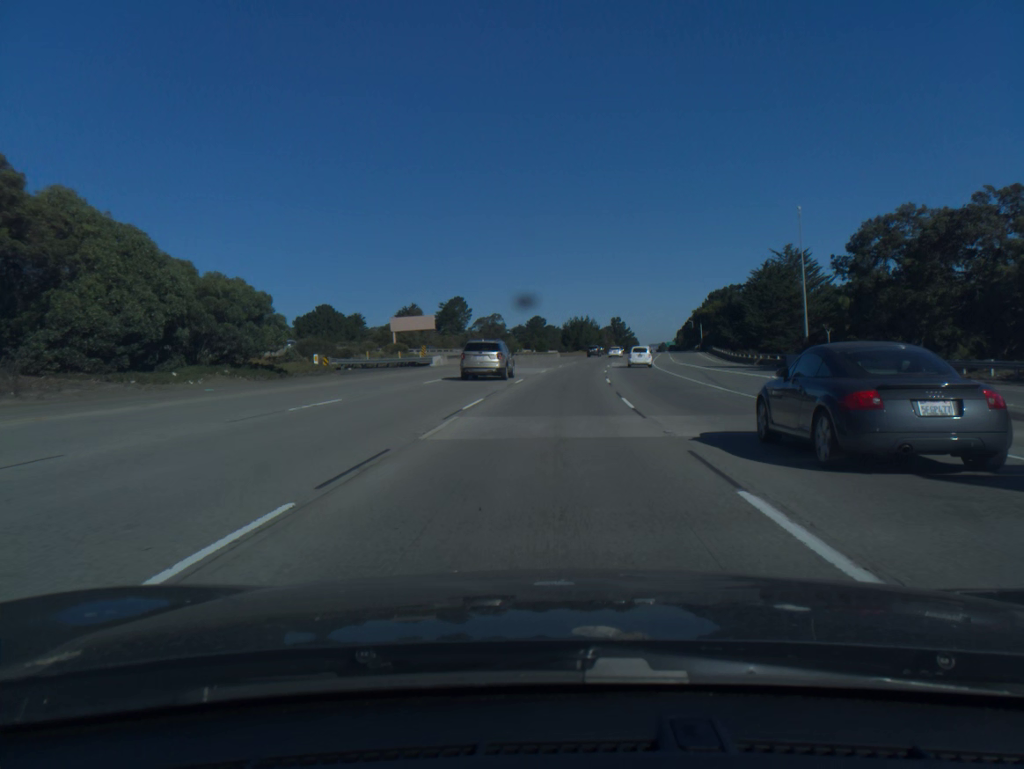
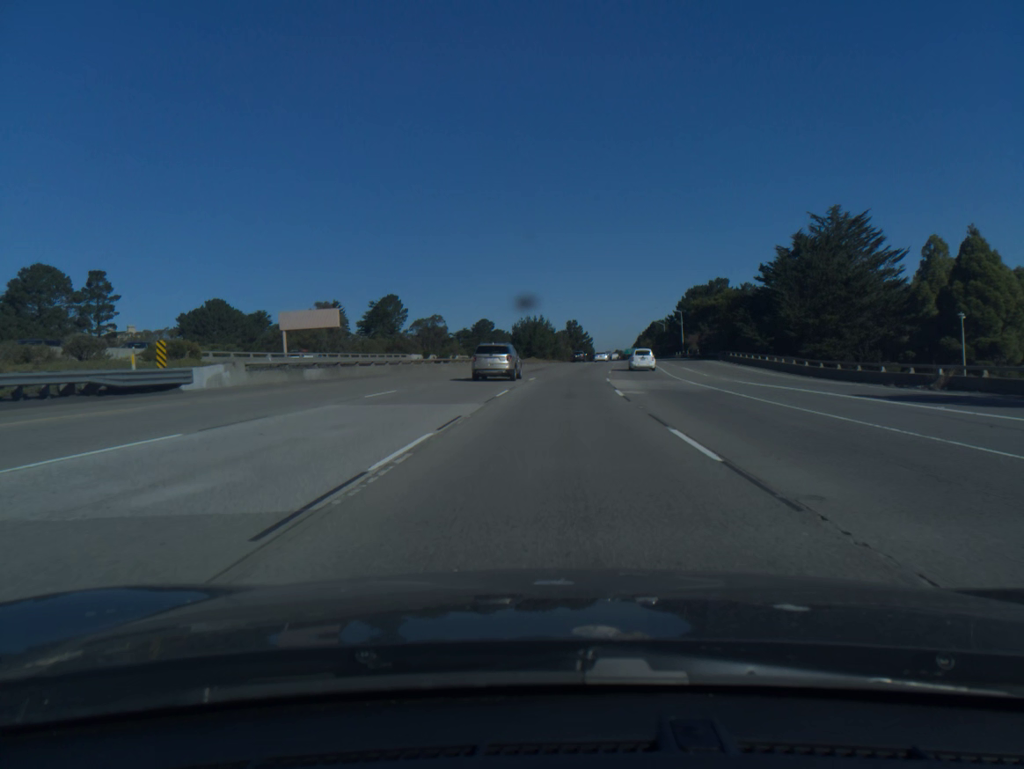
(+1.1, +37.8) m; +4°
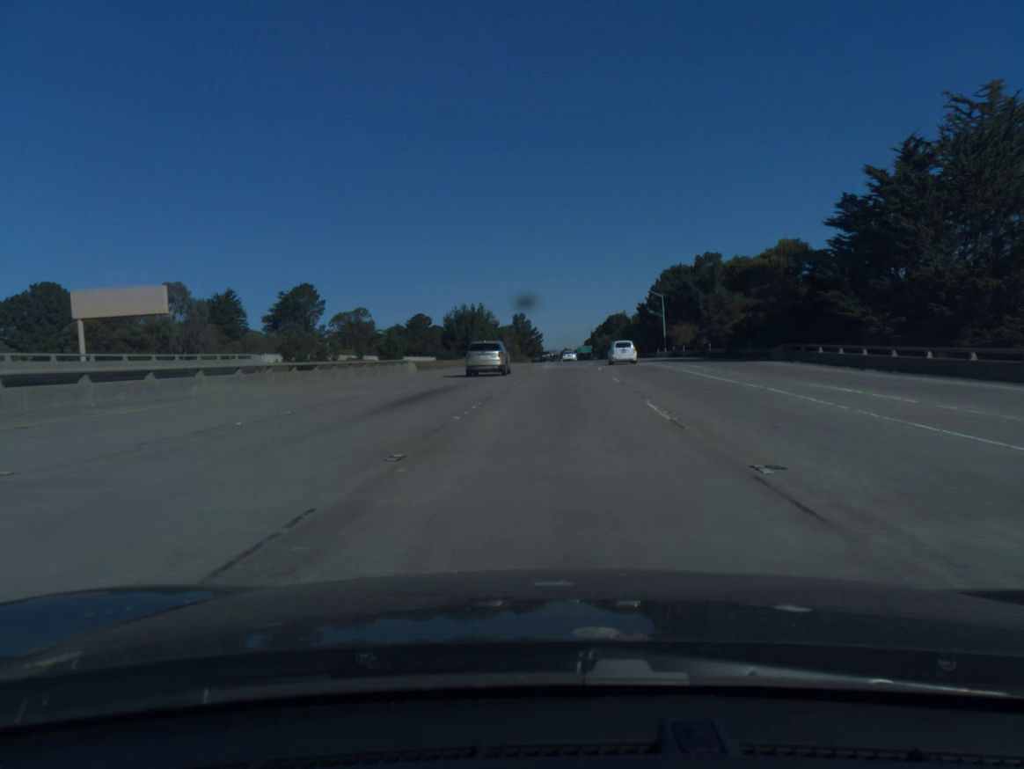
(+1.3, +37.8) m; +4°
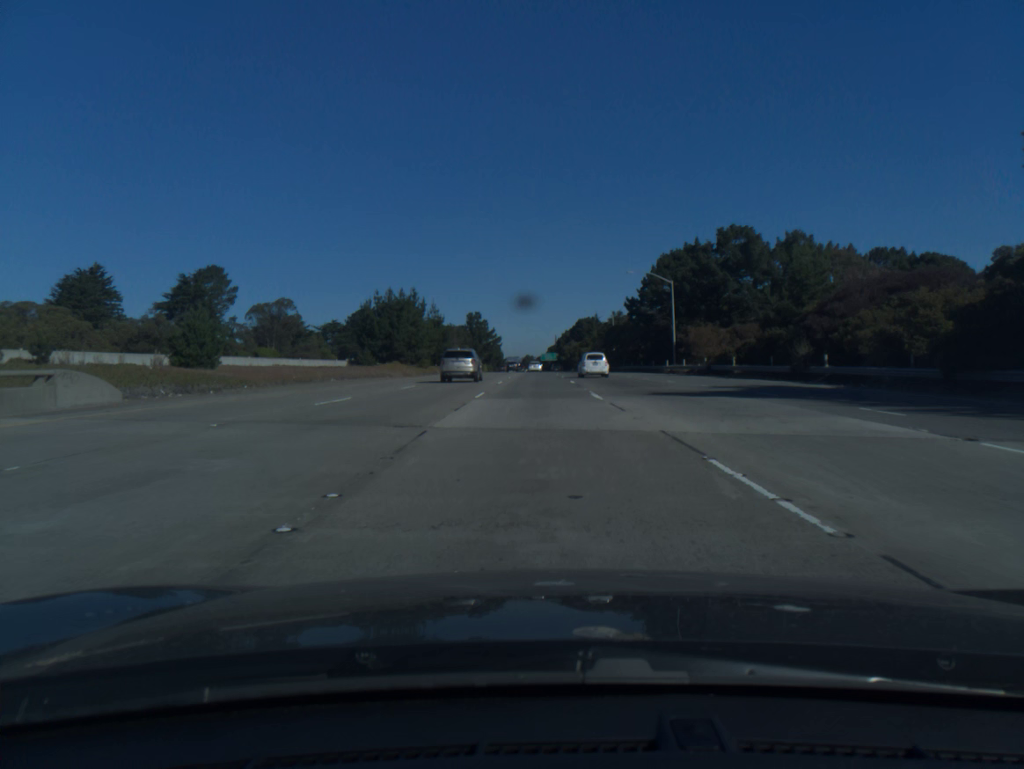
(+1.1, +37.9) m; +3°
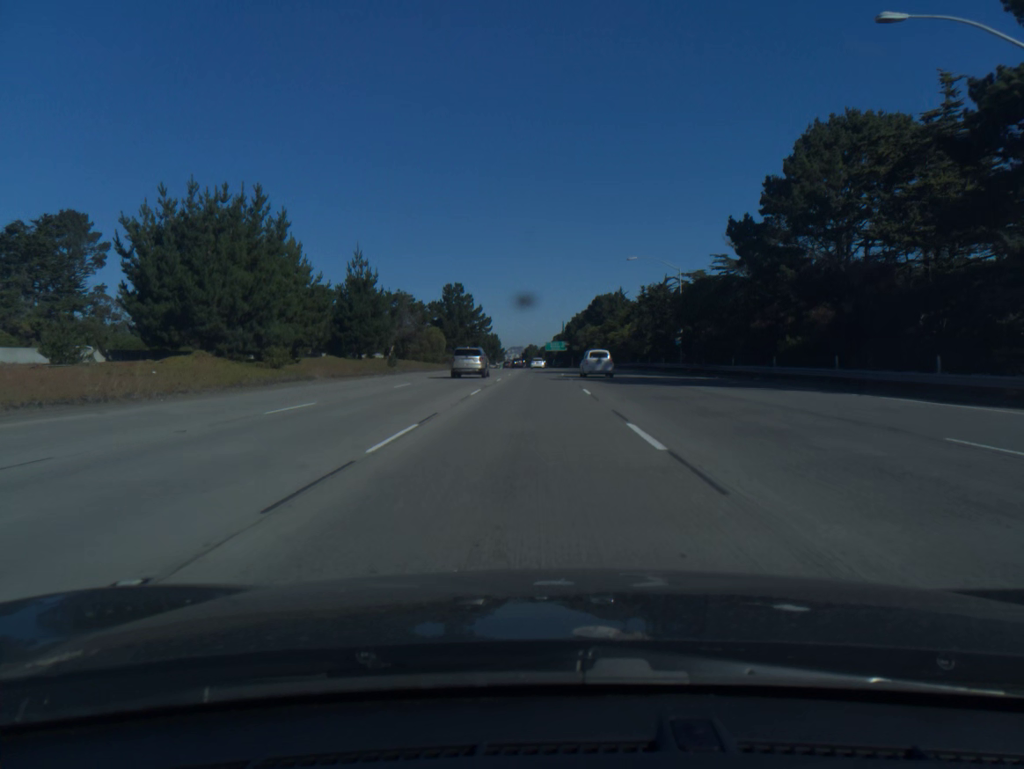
(0.0, +57.2) m; 0°
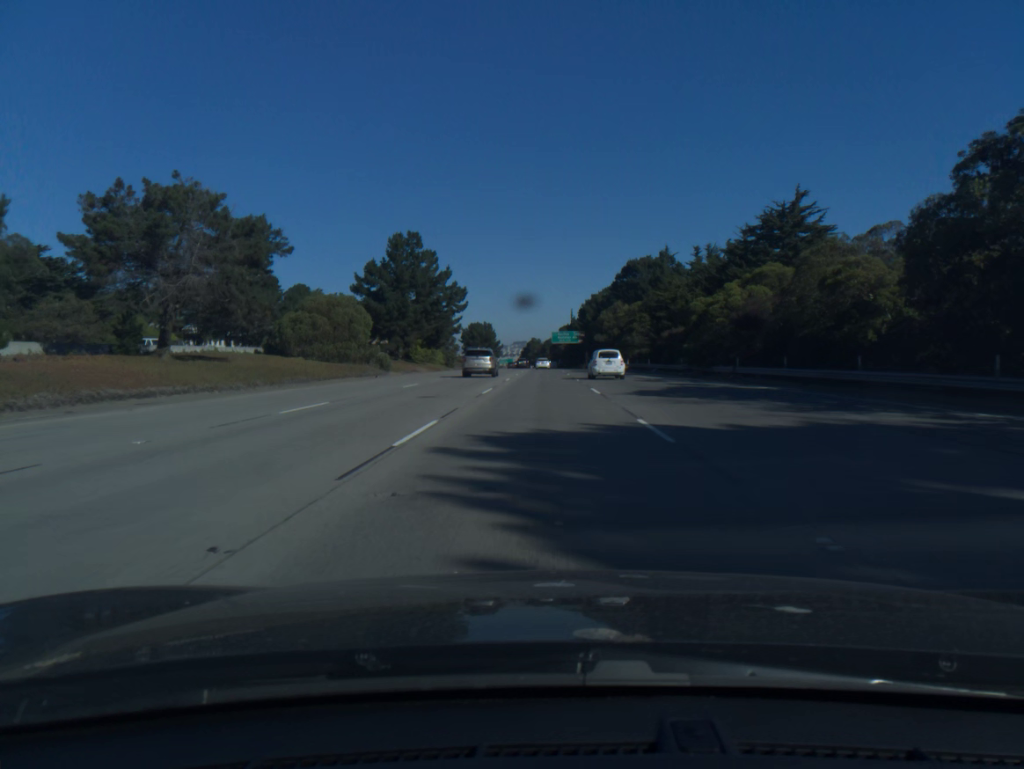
(-0.2, +57.6) m; 0°
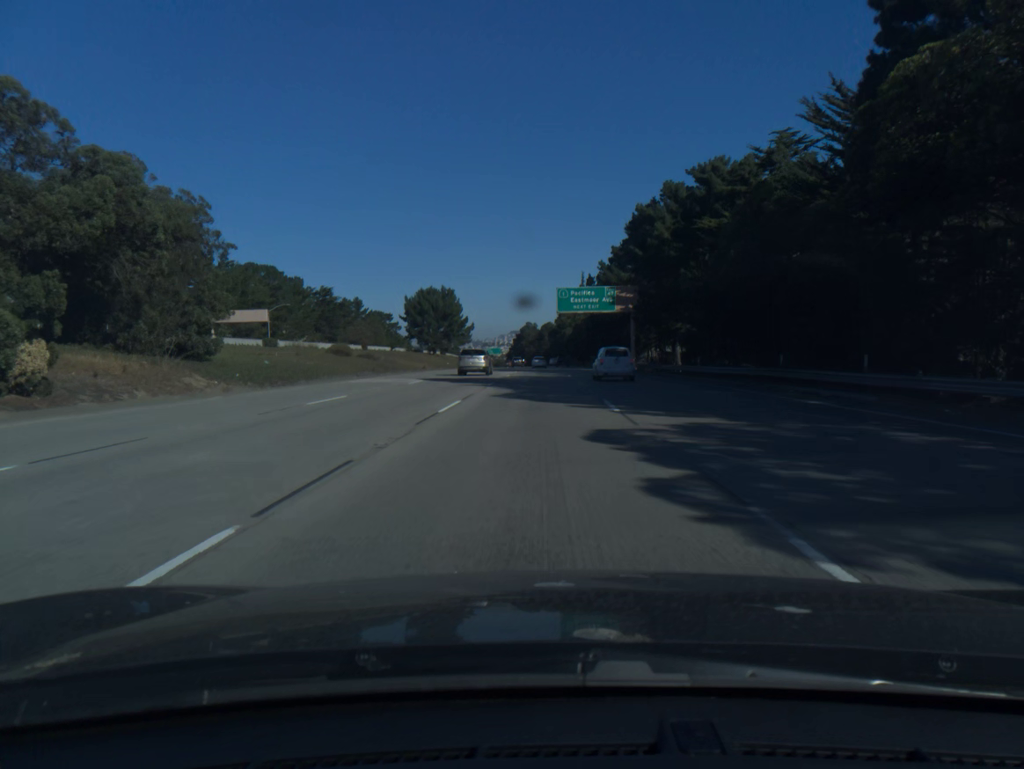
(+0.5, +96.6) m; 0°
